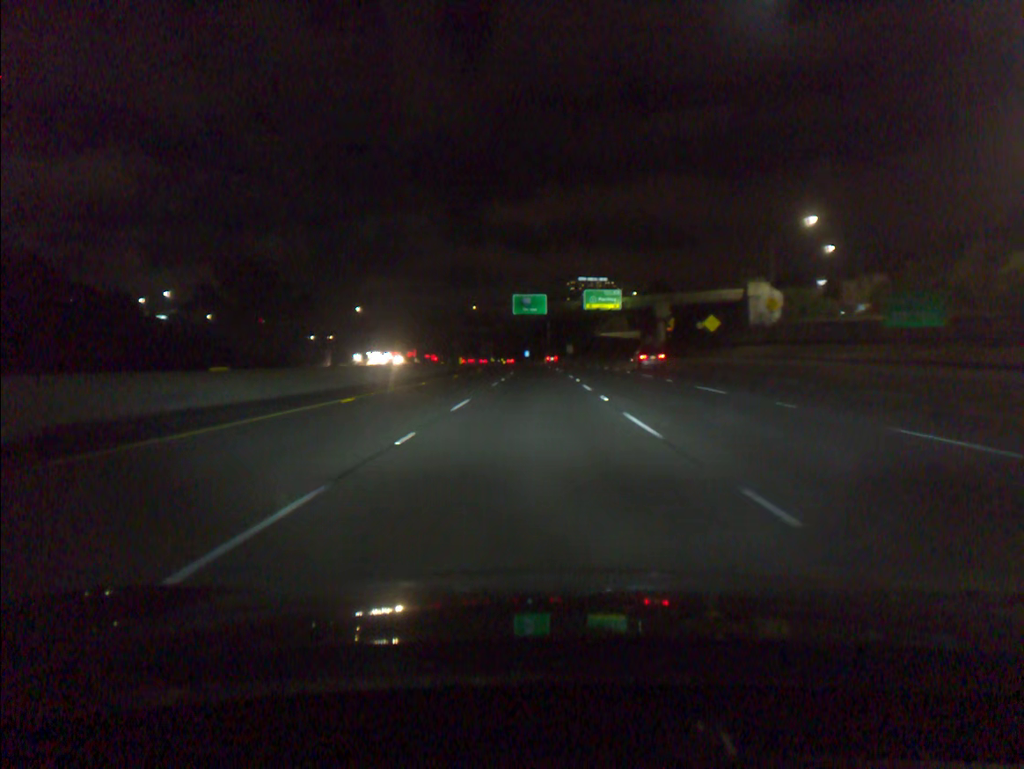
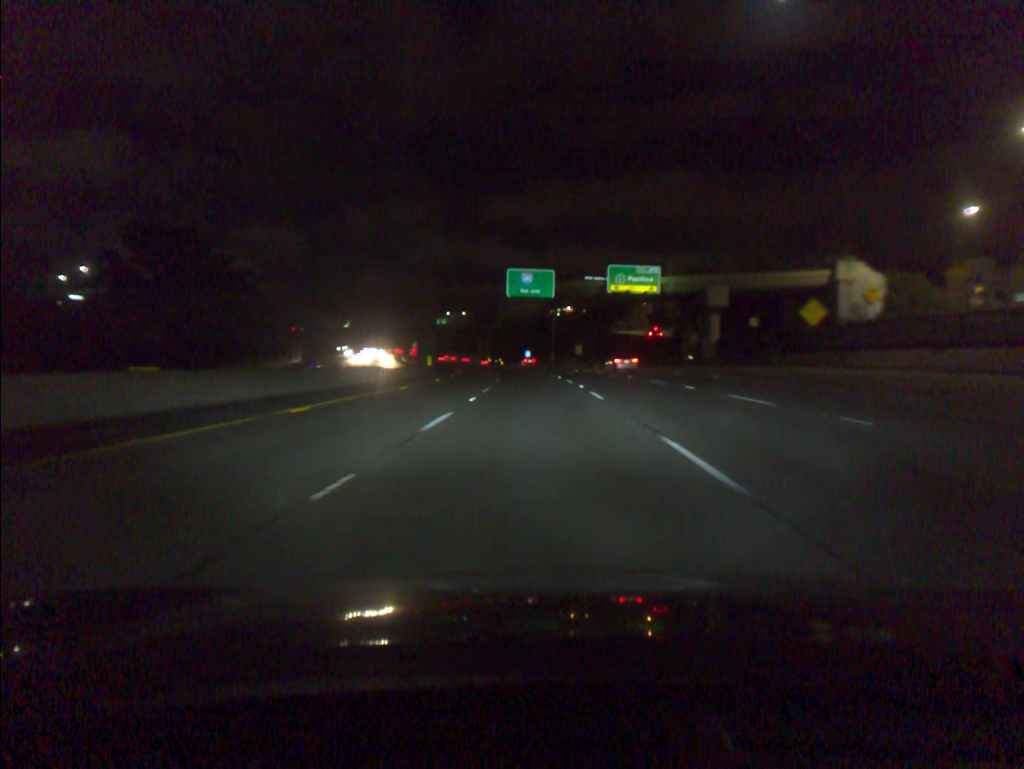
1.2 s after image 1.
(0.0, +33.6) m; 0°
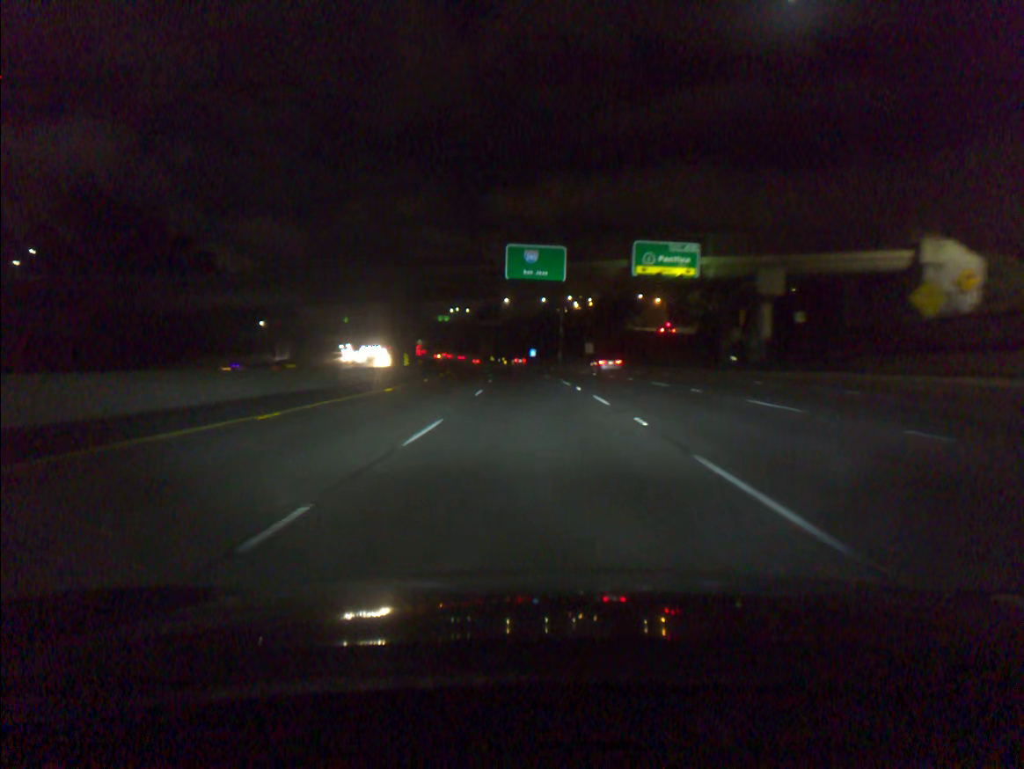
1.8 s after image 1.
(0.0, +16.8) m; 0°
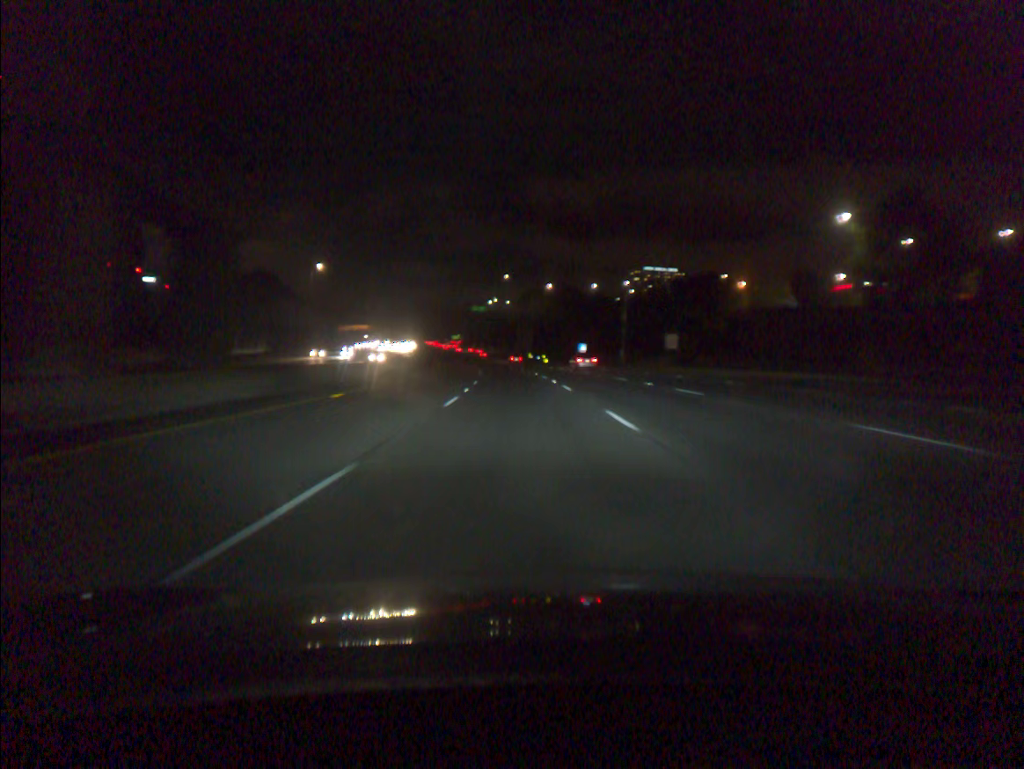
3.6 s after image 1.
(-1.2, +50.7) m; -3°
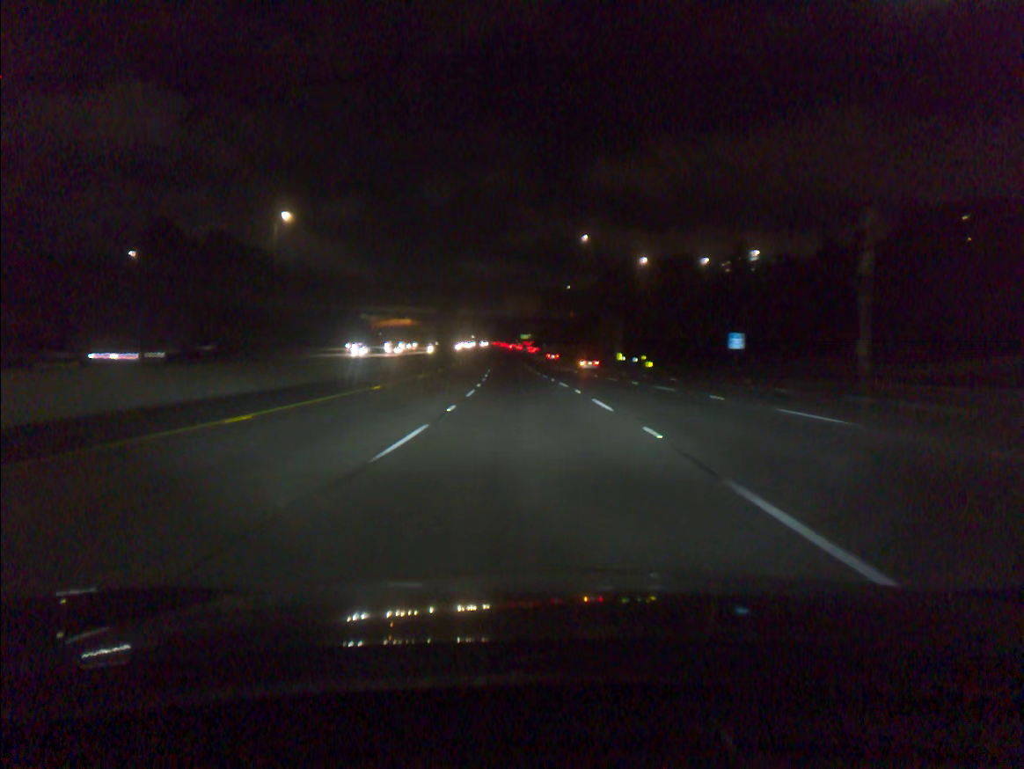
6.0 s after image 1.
(-3.4, +67.8) m; -5°
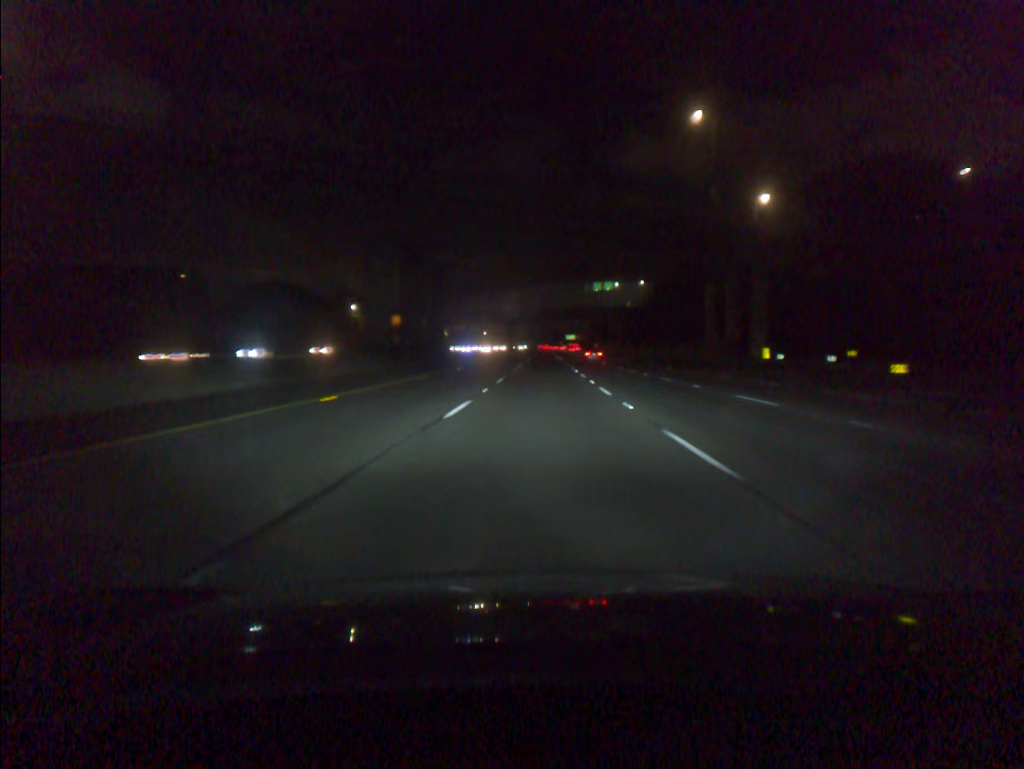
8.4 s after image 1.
(-2.4, +67.9) m; -3°
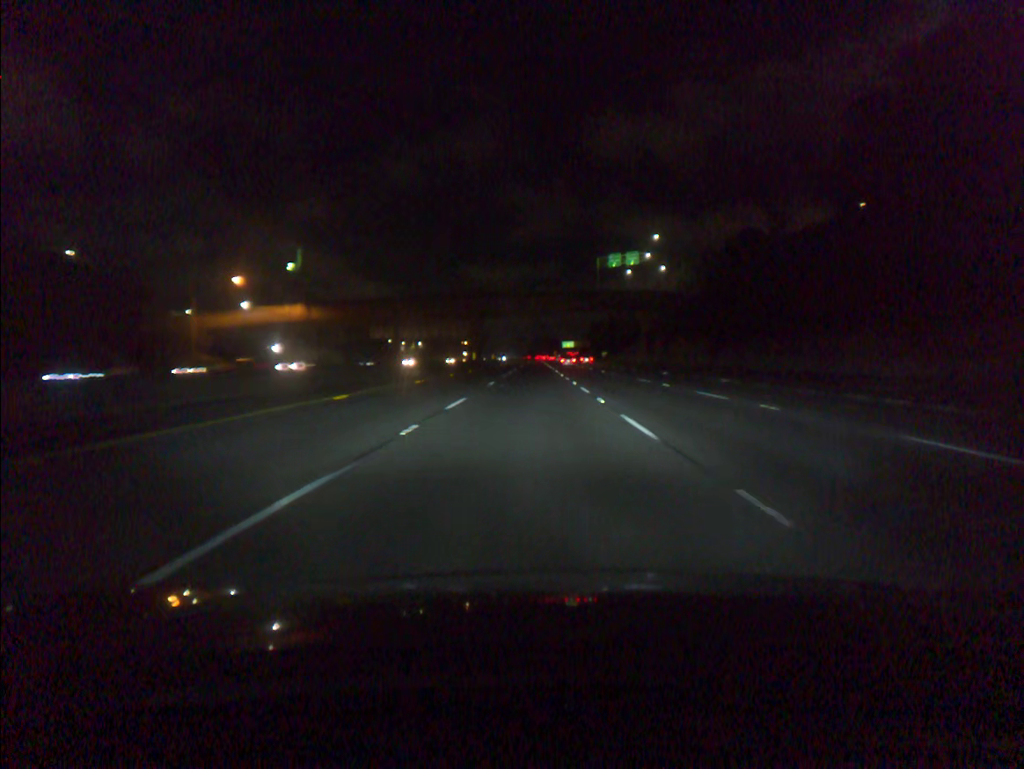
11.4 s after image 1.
(+0.7, +84.3) m; +1°
